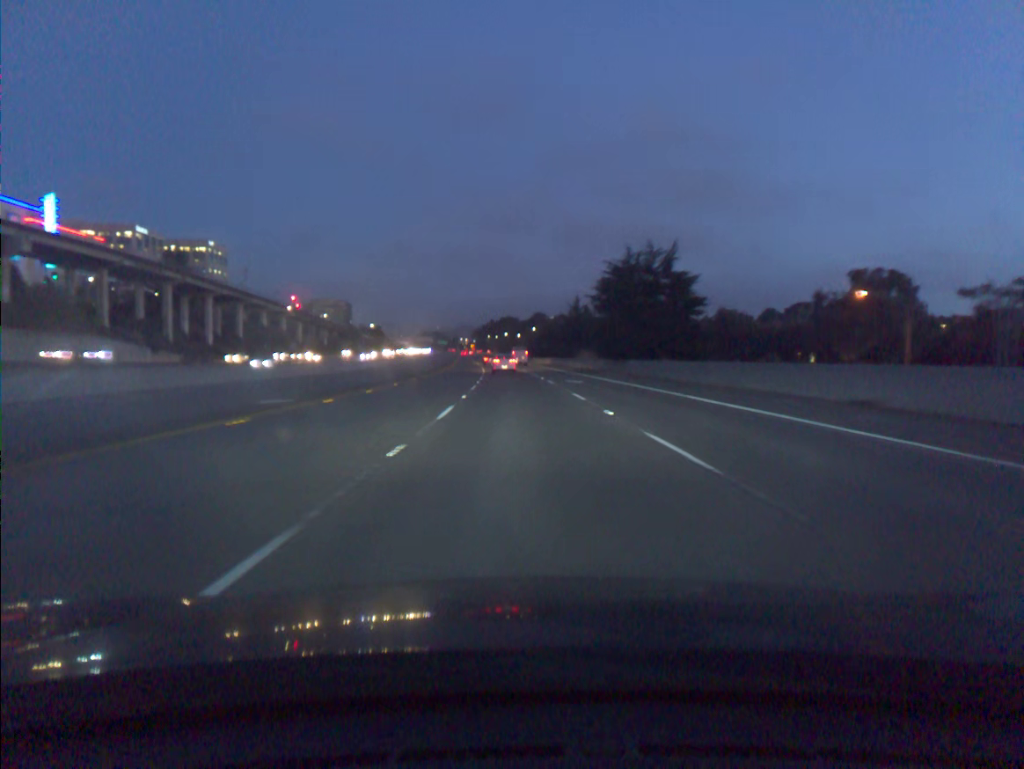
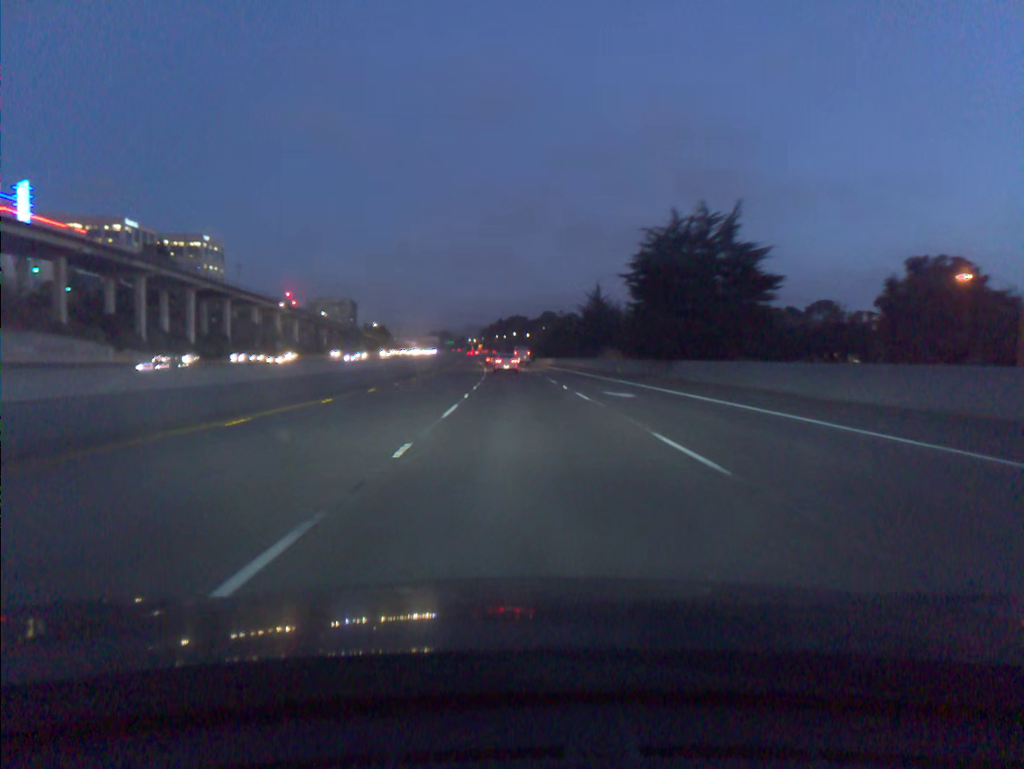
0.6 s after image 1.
(-0.1, +14.6) m; -1°
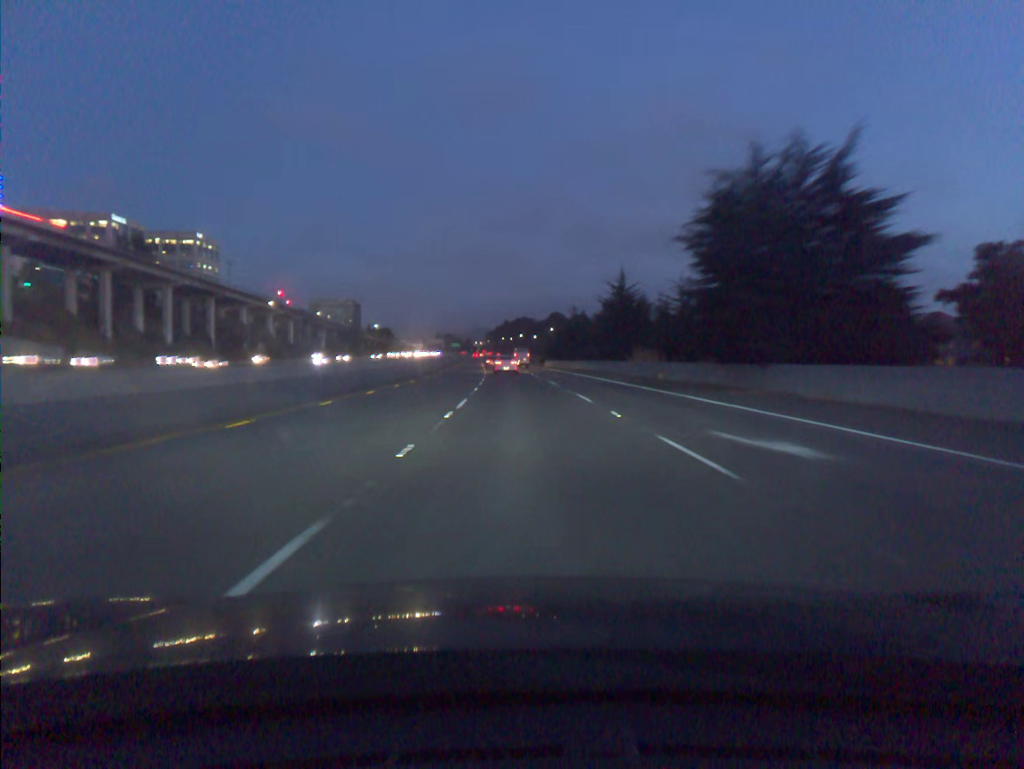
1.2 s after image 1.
(-0.1, +14.7) m; -1°
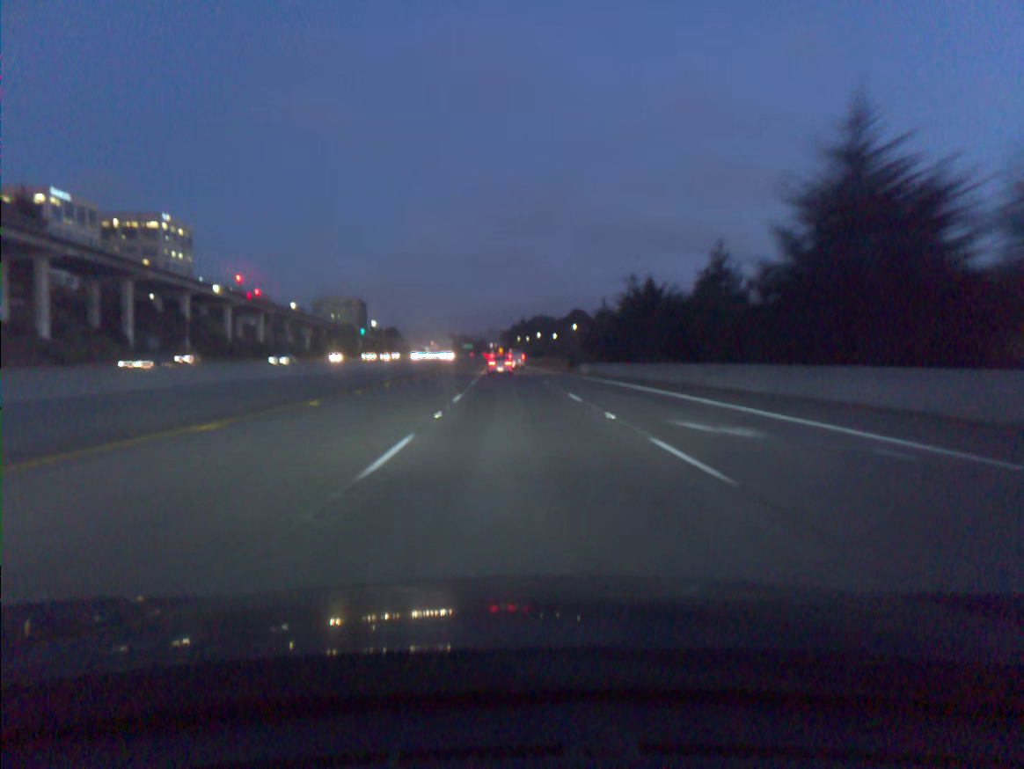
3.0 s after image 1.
(-0.4, +44.3) m; -1°
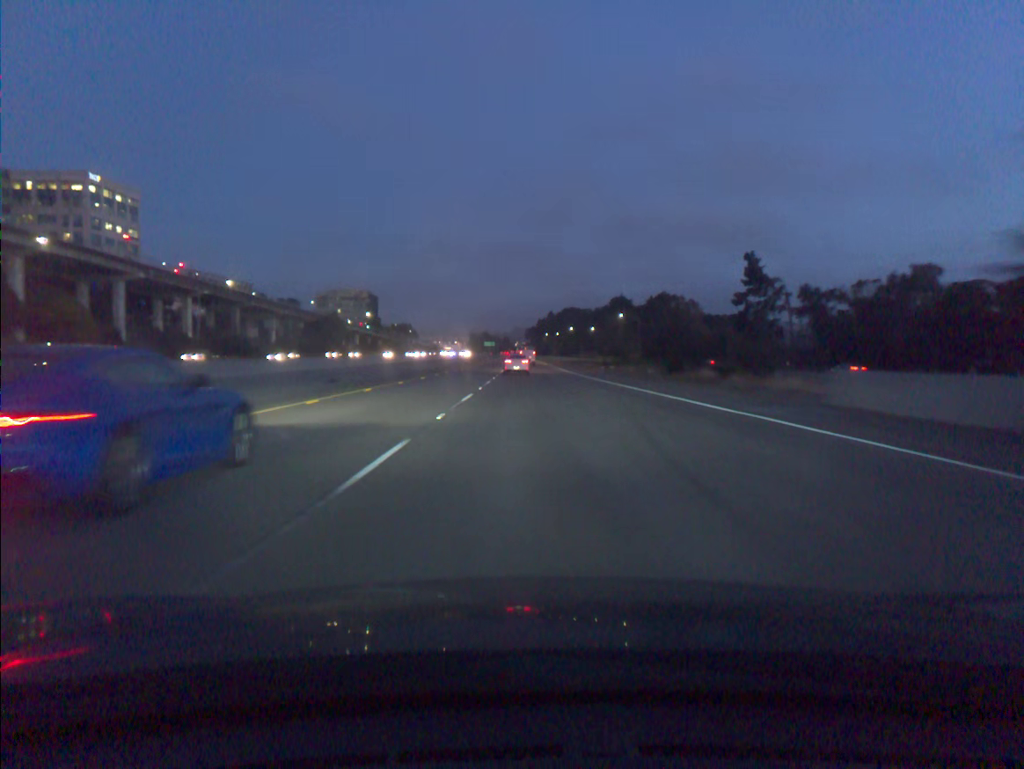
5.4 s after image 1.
(-1.2, +58.7) m; -2°
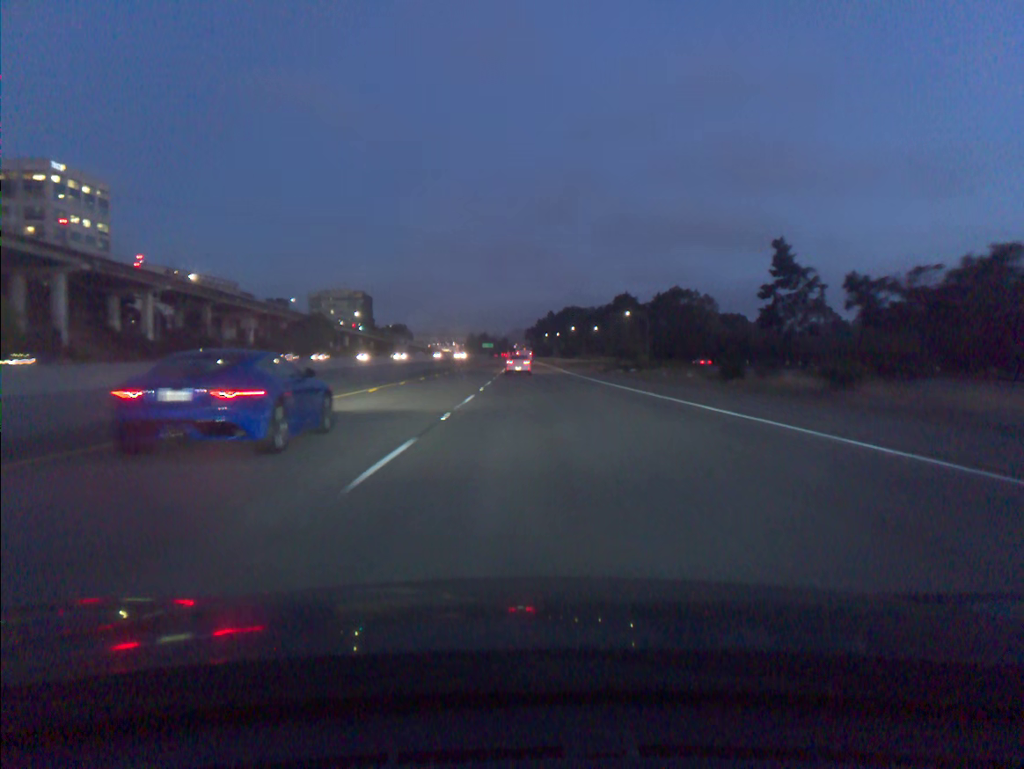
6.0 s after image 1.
(0.0, +14.6) m; 0°
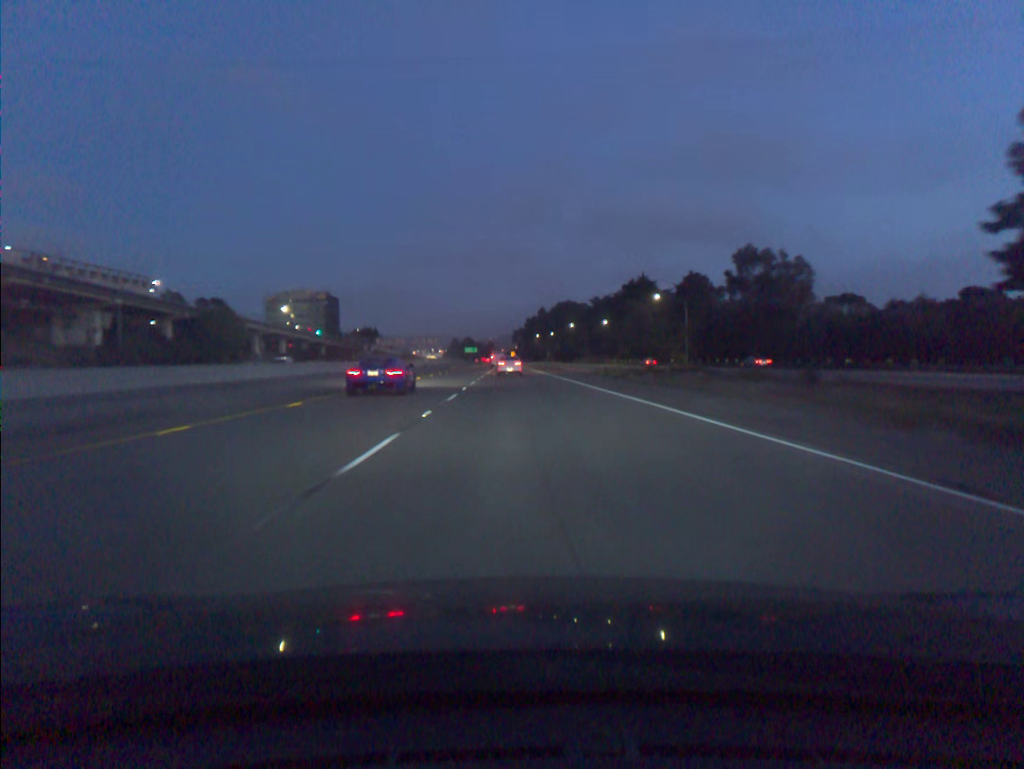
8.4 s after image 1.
(+0.5, +57.9) m; +1°
